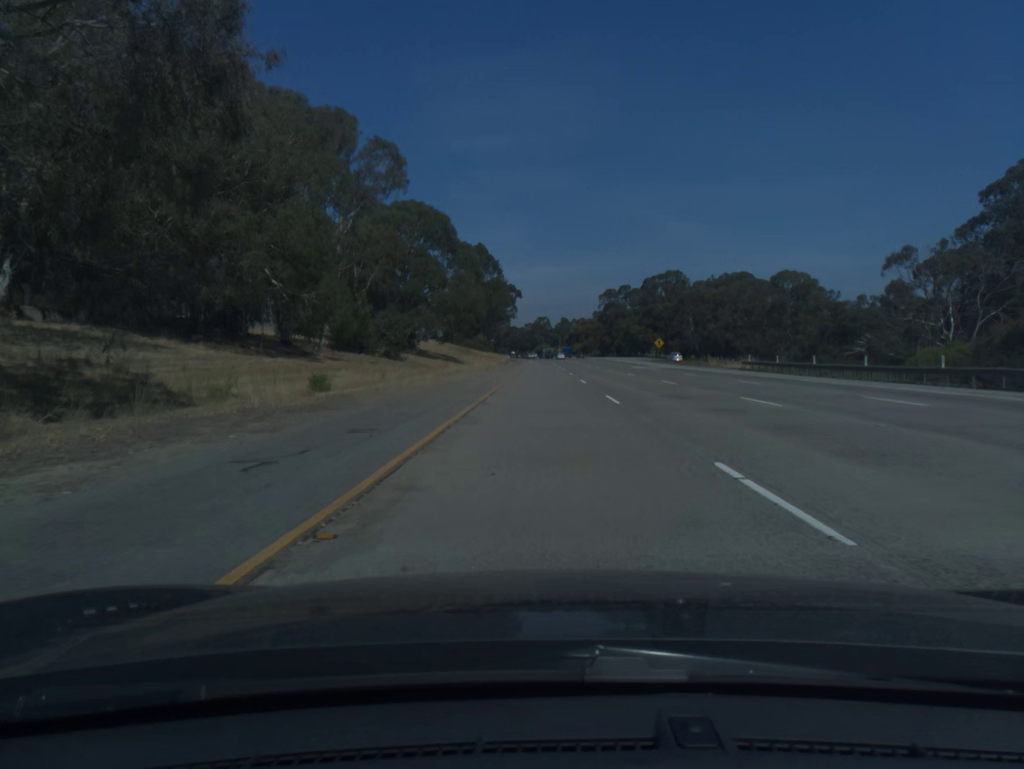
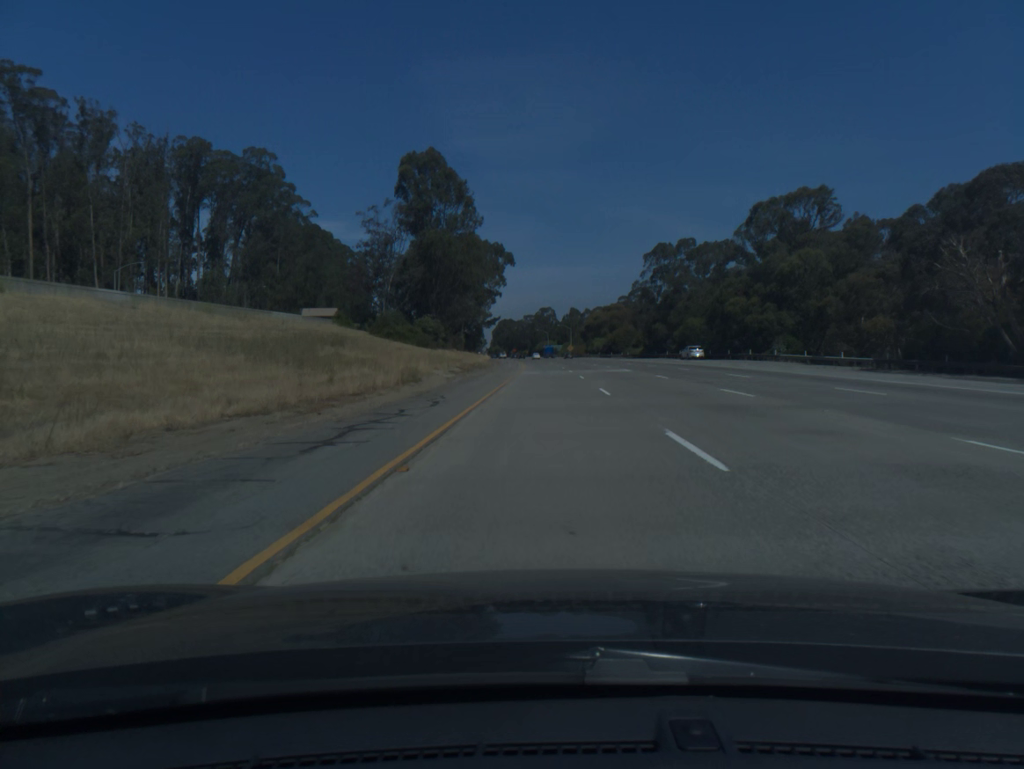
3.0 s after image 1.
(0.0, +99.7) m; 0°
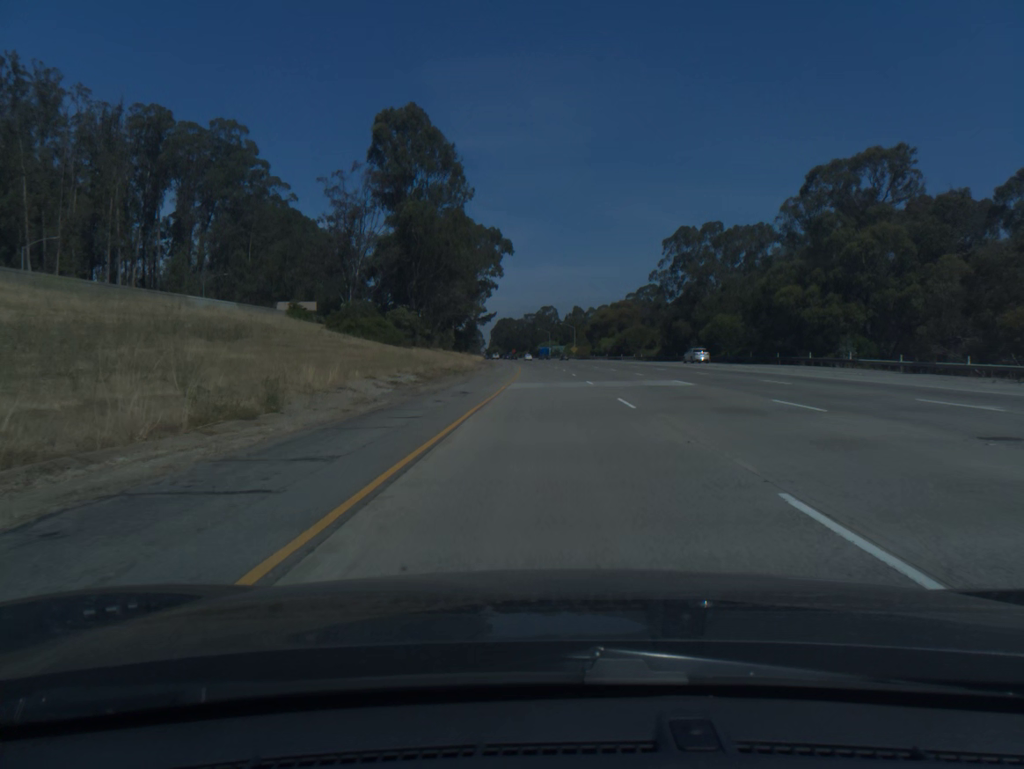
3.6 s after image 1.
(0.0, +19.9) m; 0°
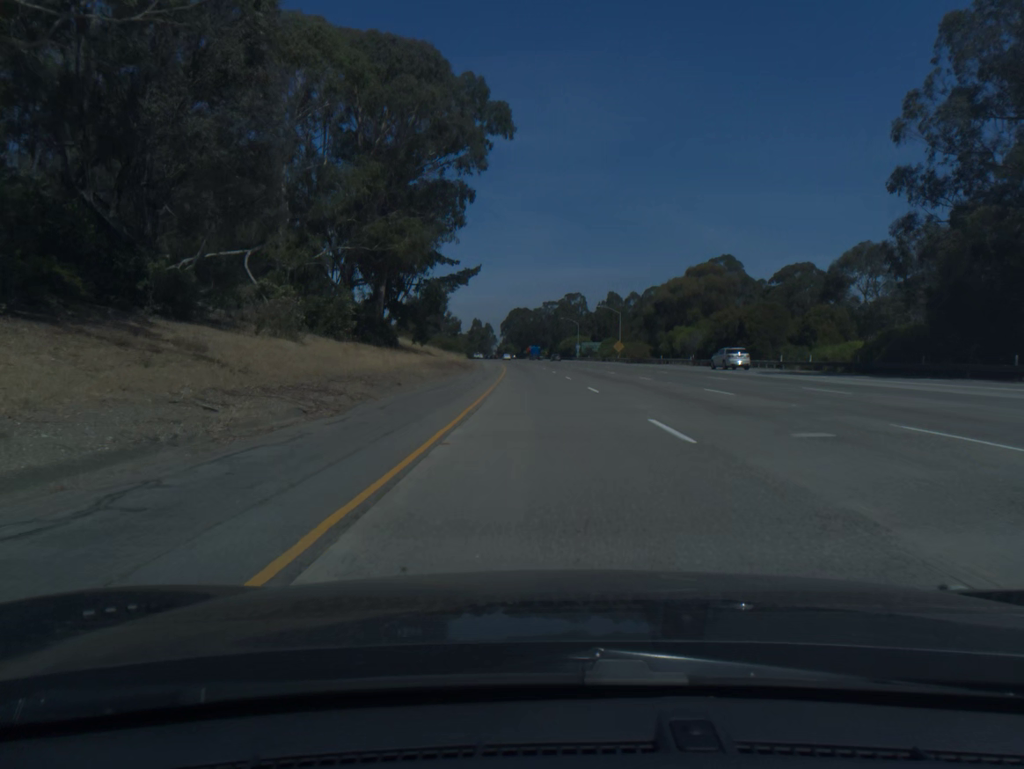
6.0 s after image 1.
(-0.5, +80.0) m; -1°
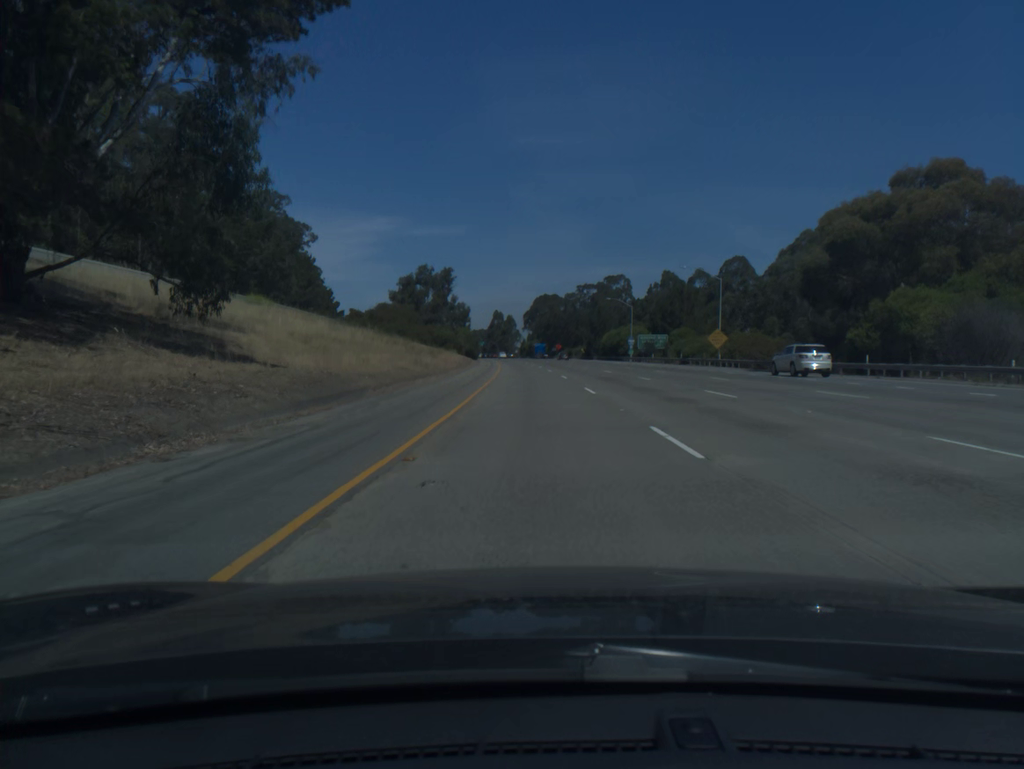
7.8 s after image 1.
(-1.1, +60.1) m; -2°
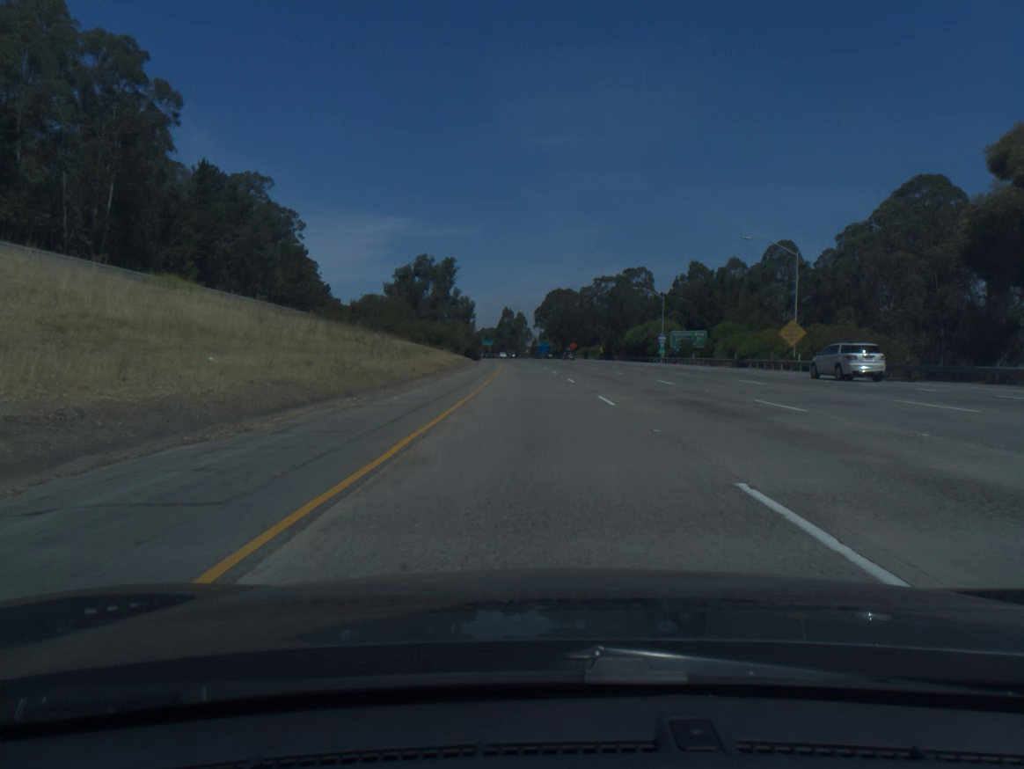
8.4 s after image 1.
(-0.2, +20.0) m; -1°
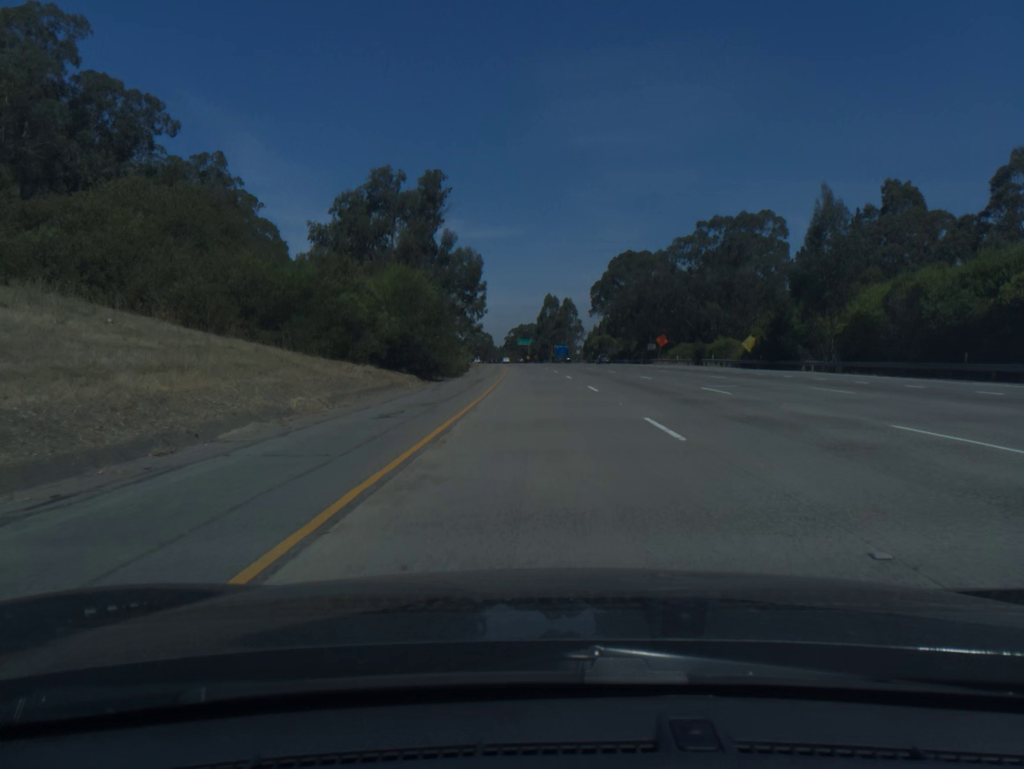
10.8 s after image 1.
(-2.5, +80.1) m; -3°
